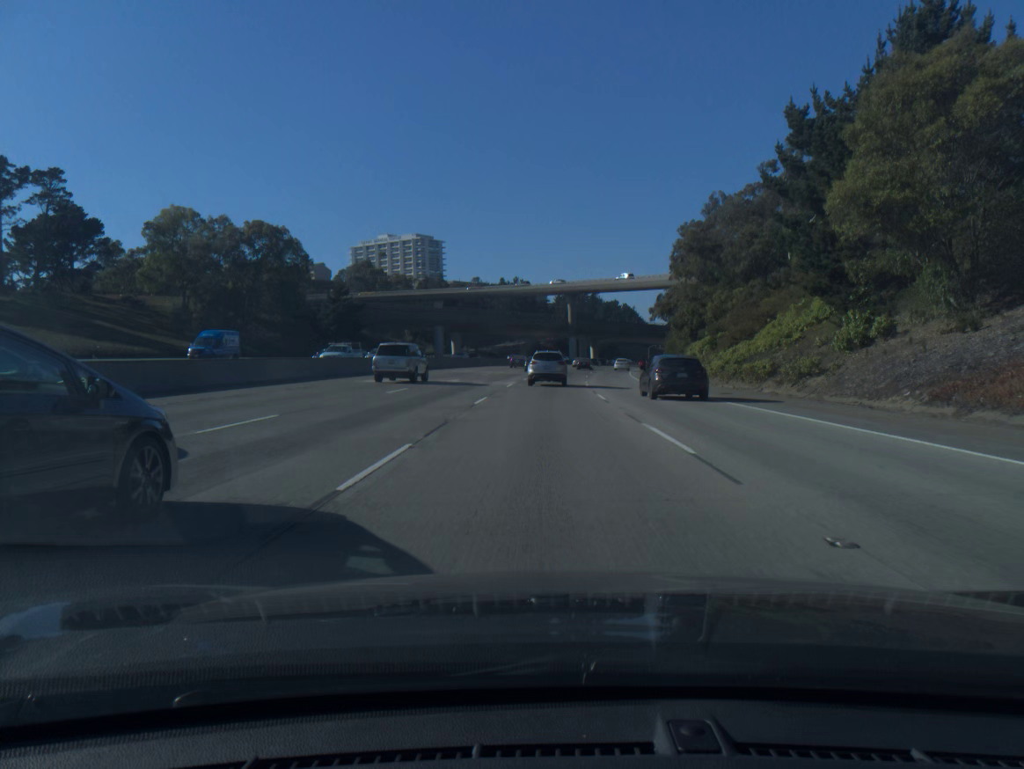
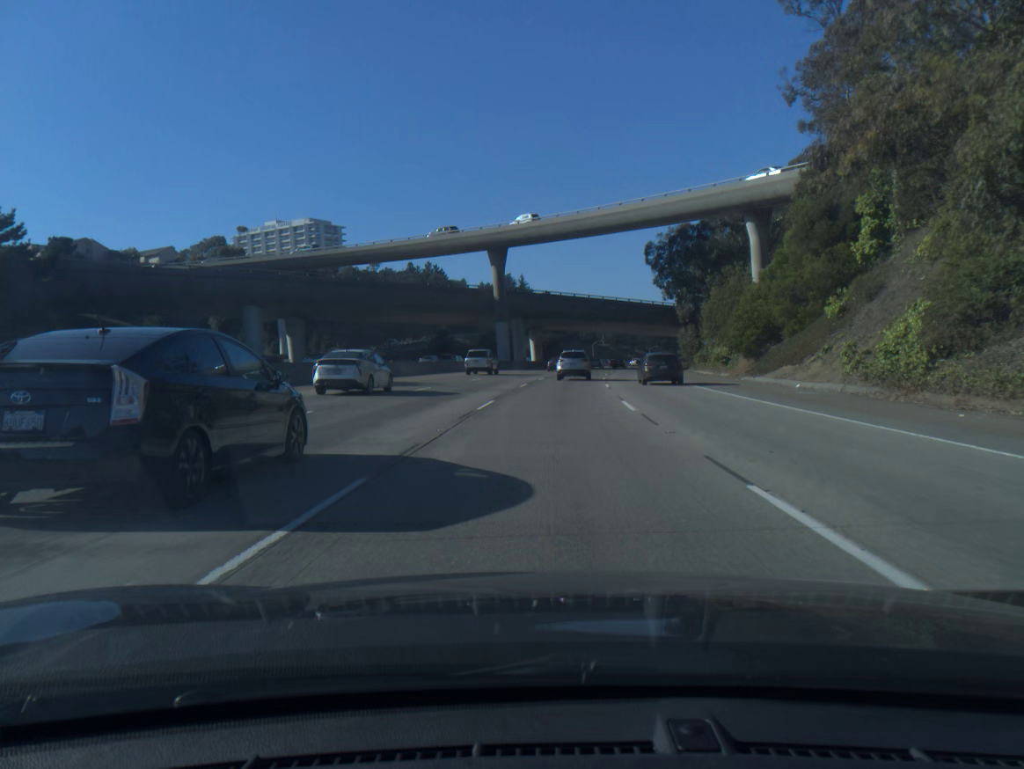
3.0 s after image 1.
(+2.4, +71.2) m; +5°
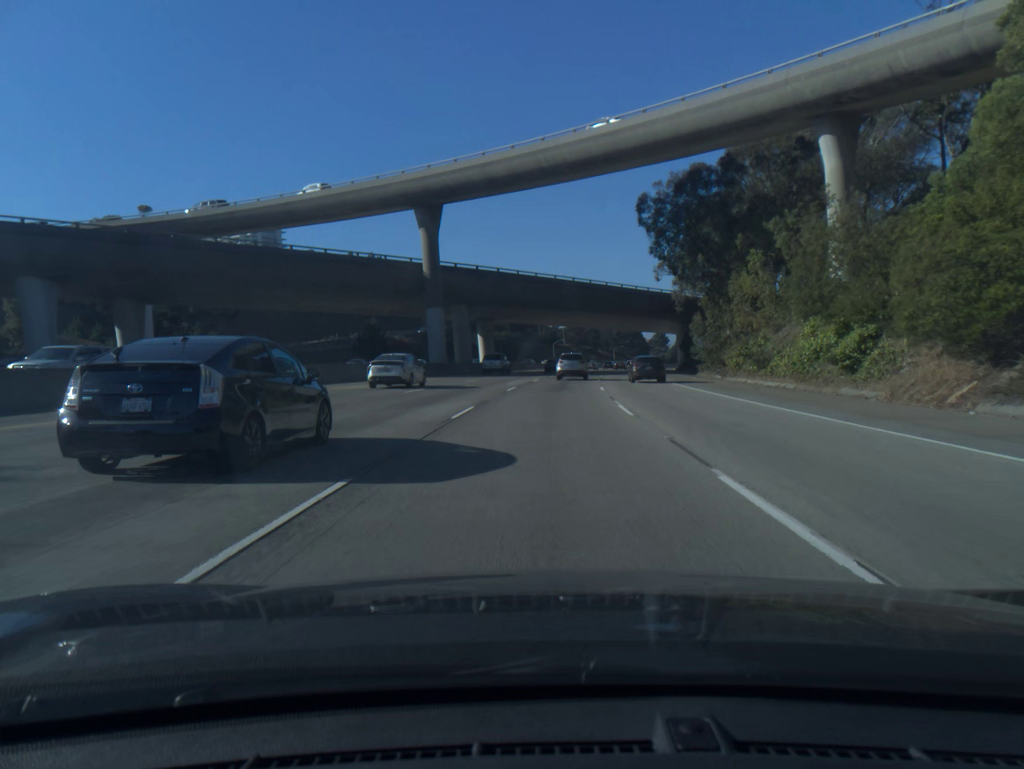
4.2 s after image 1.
(+0.8, +28.9) m; +3°
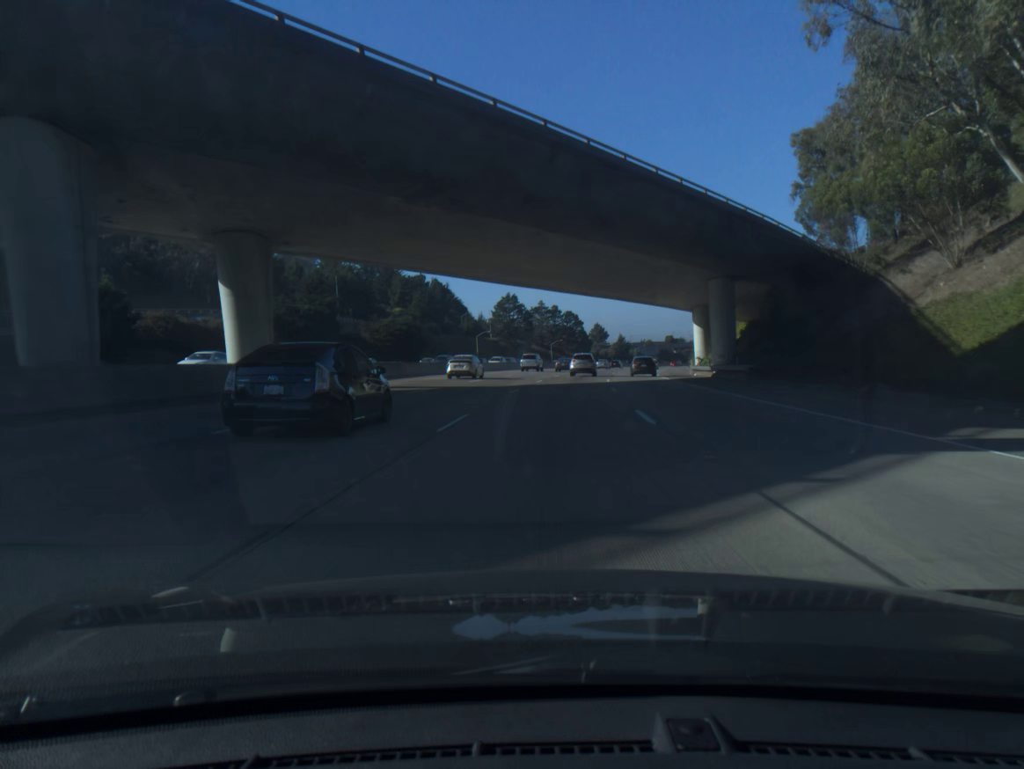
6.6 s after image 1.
(+2.6, +59.6) m; +5°
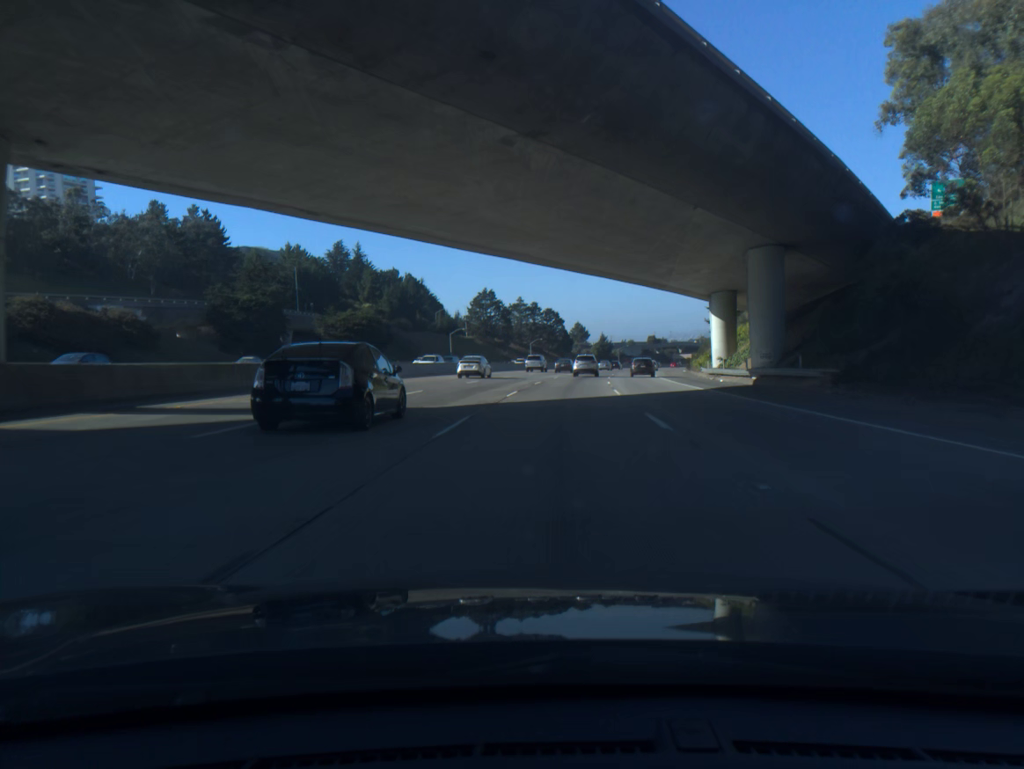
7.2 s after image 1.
(+0.2, +15.3) m; +2°
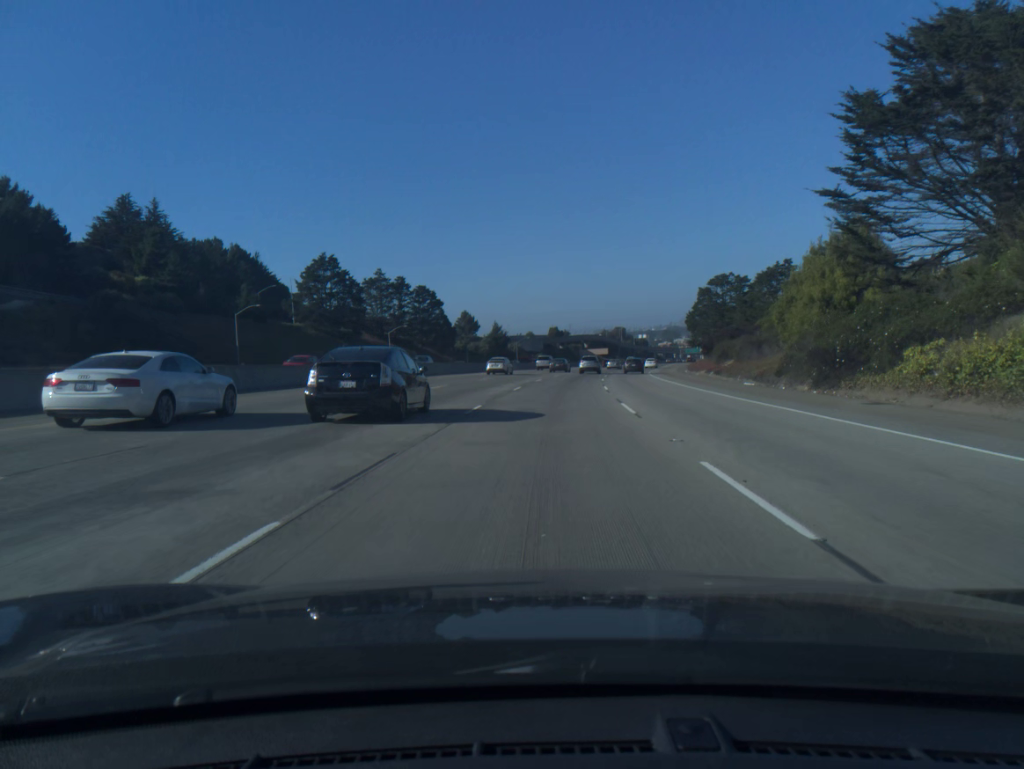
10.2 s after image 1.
(+5.7, +79.0) m; +8°
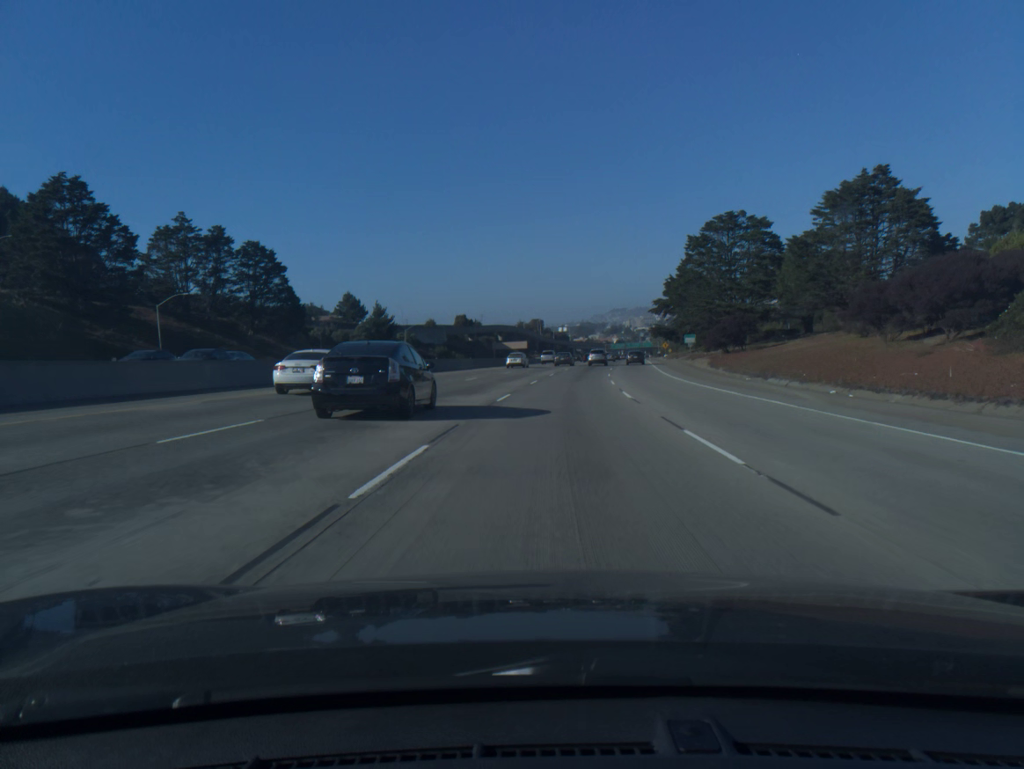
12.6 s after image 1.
(+3.4, +66.4) m; +6°
